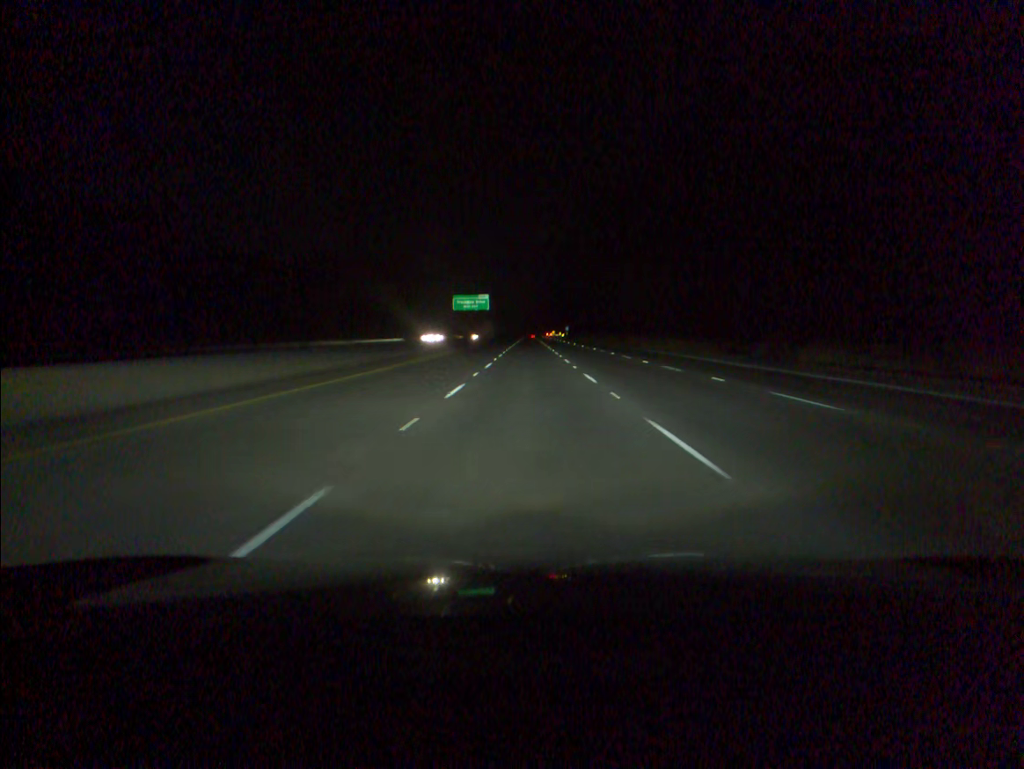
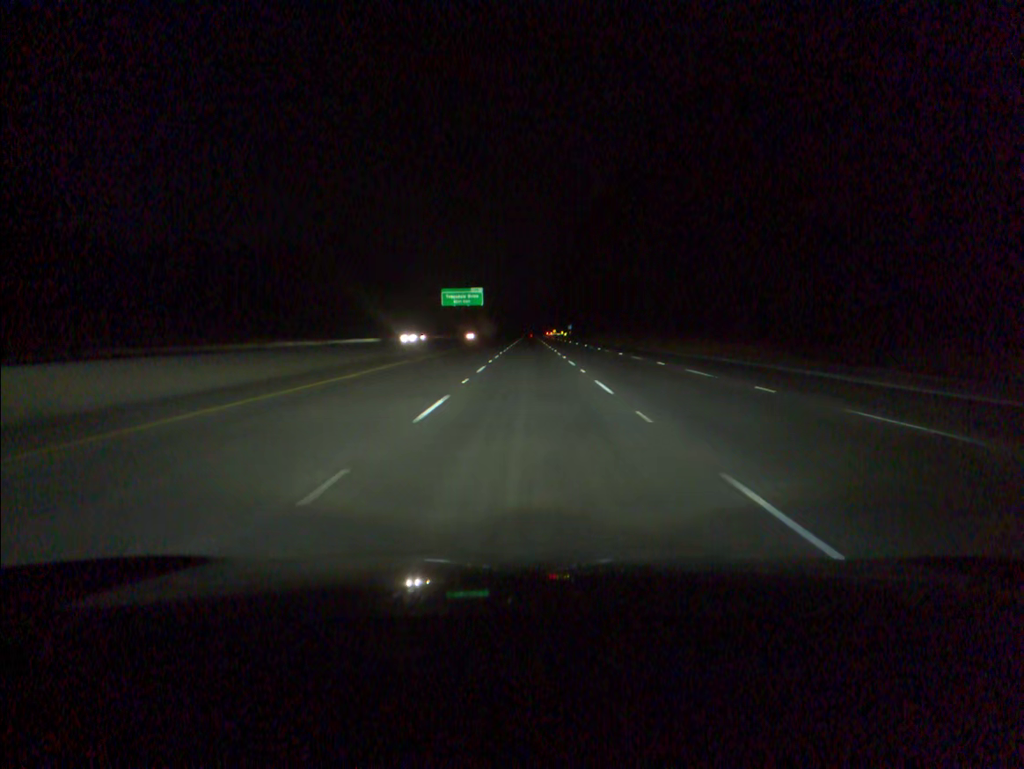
(0.0, +19.1) m; 0°
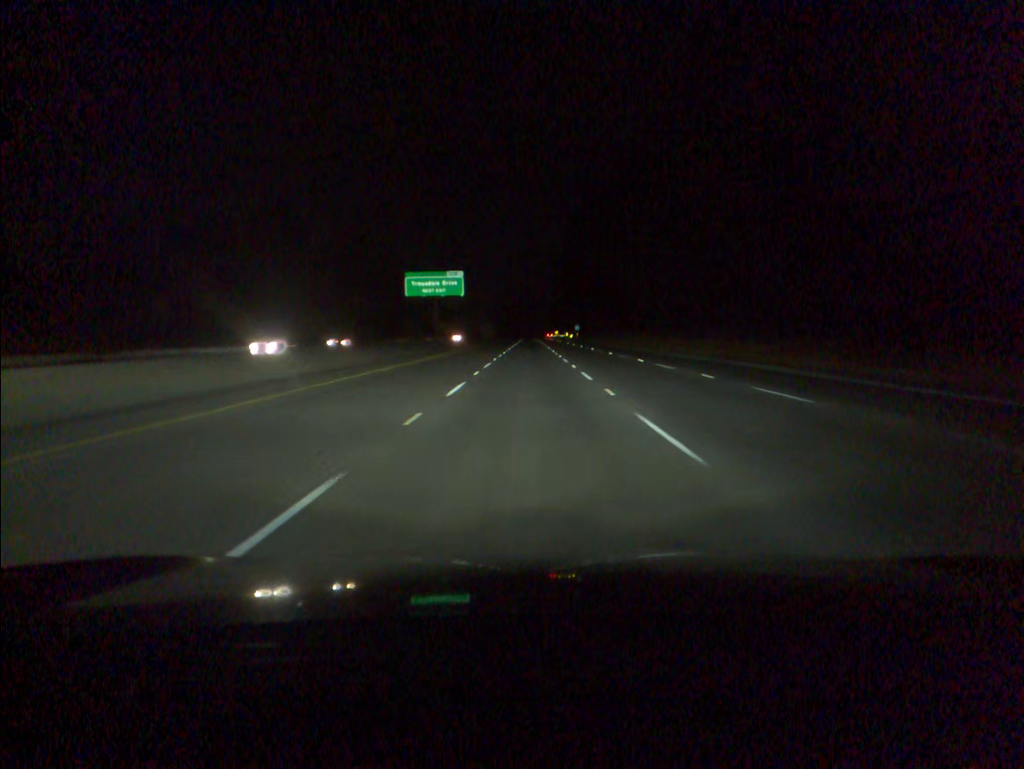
(0.0, +38.2) m; 0°
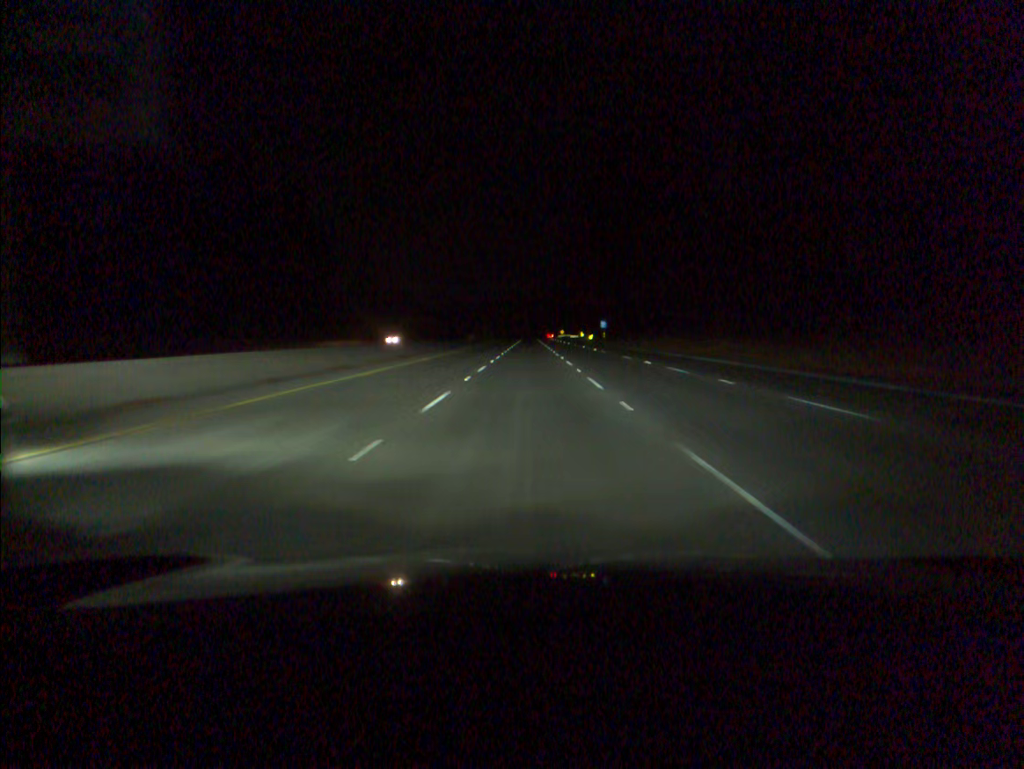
(+0.1, +76.4) m; 0°
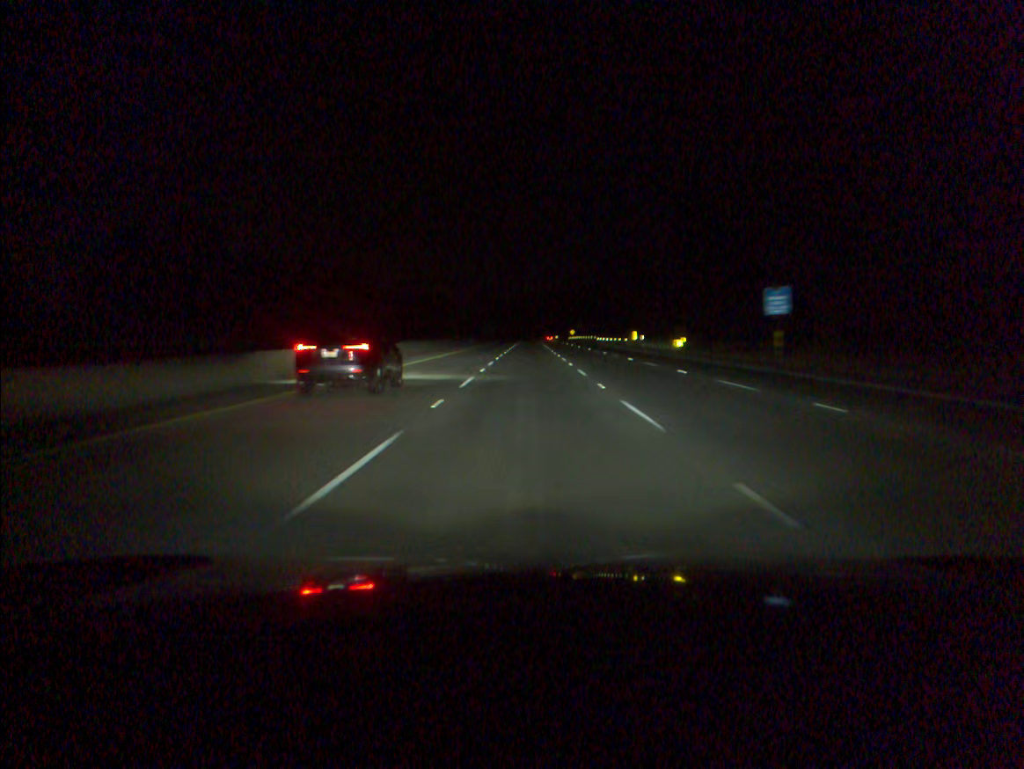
(-0.1, +95.7) m; 0°
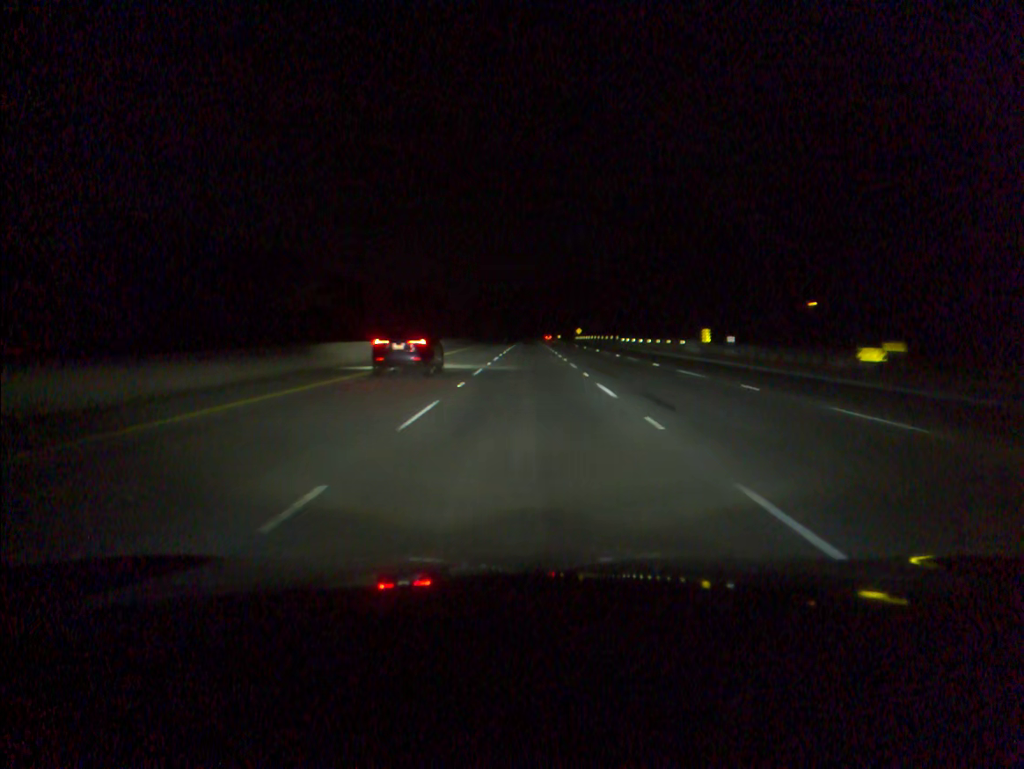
(0.0, +38.3) m; 0°
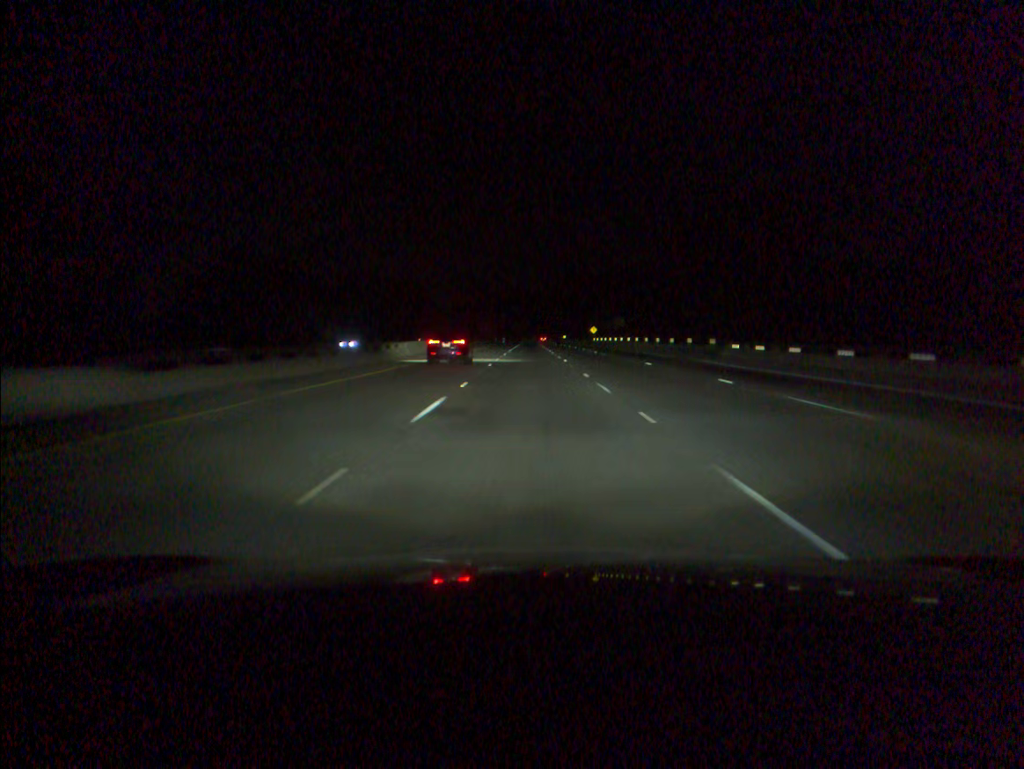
(-0.1, +57.3) m; 0°
